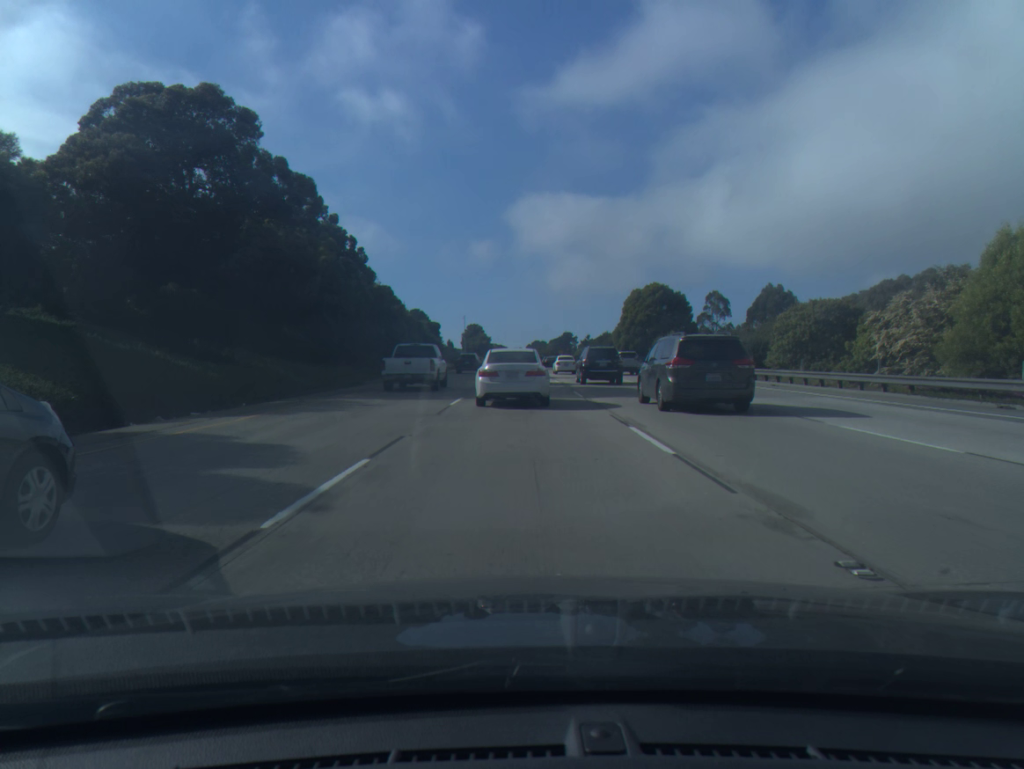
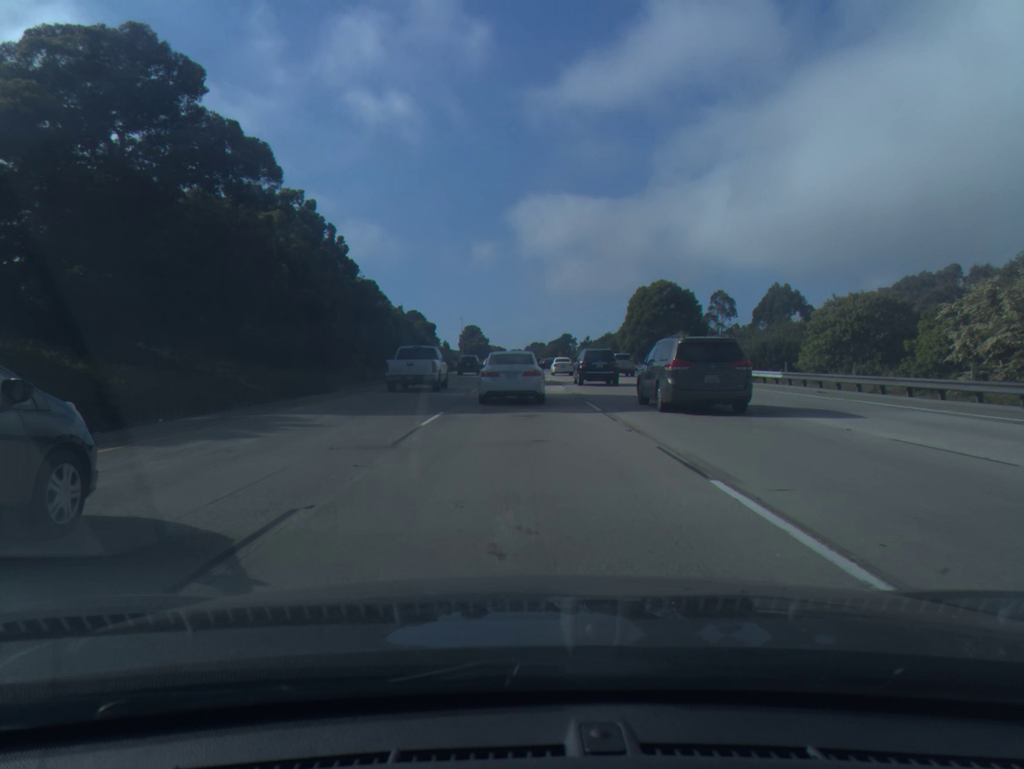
(0.0, +5.8) m; 0°
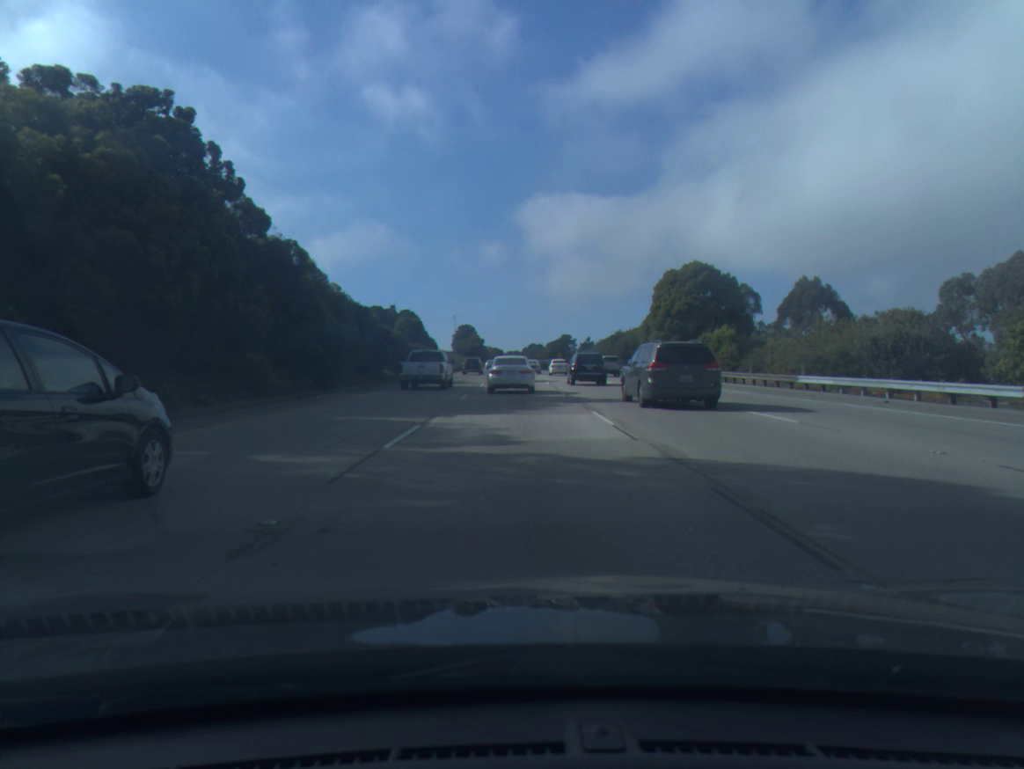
(0.0, +18.1) m; 0°
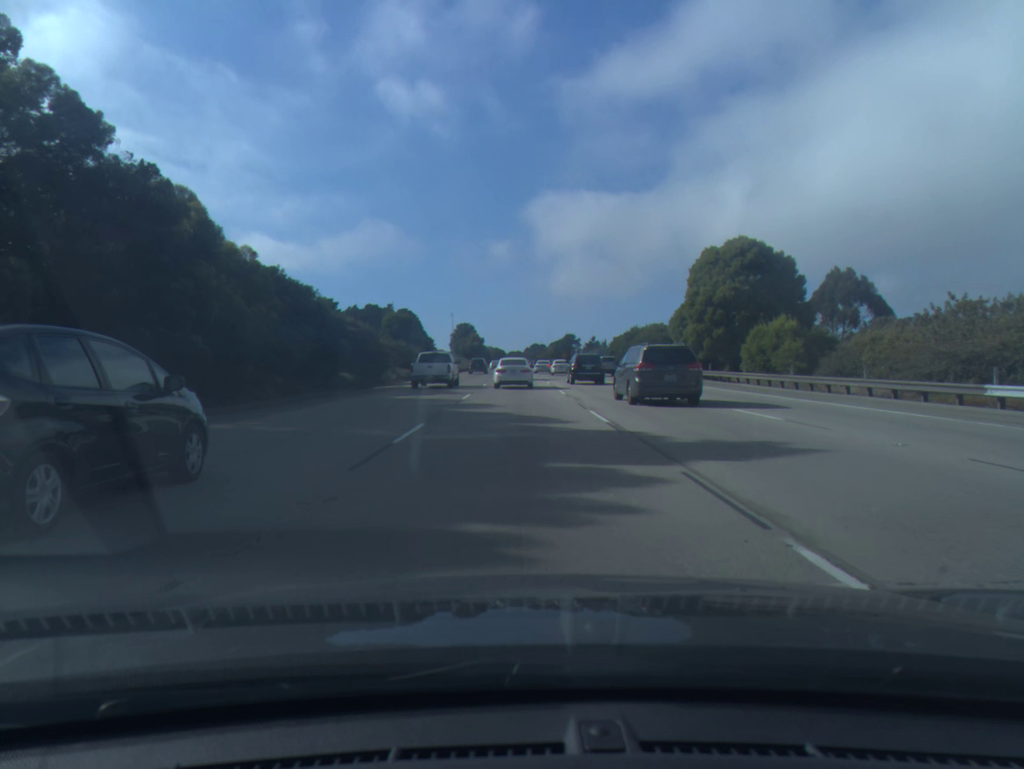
(0.0, +13.6) m; 0°
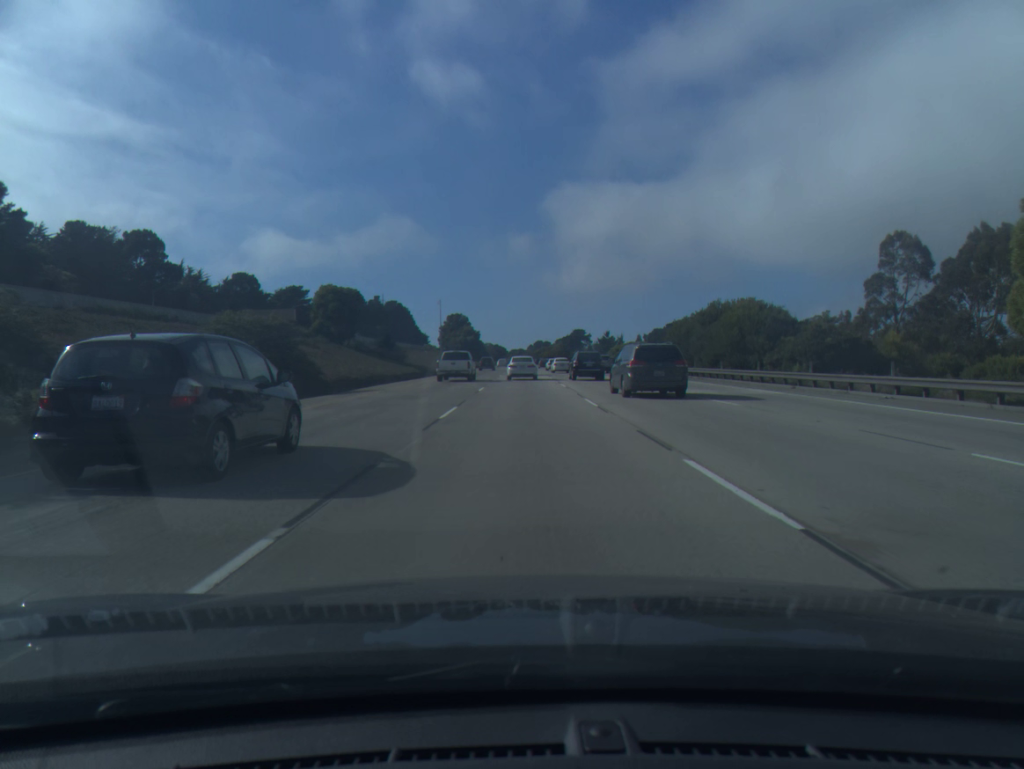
(-0.2, +39.3) m; 0°
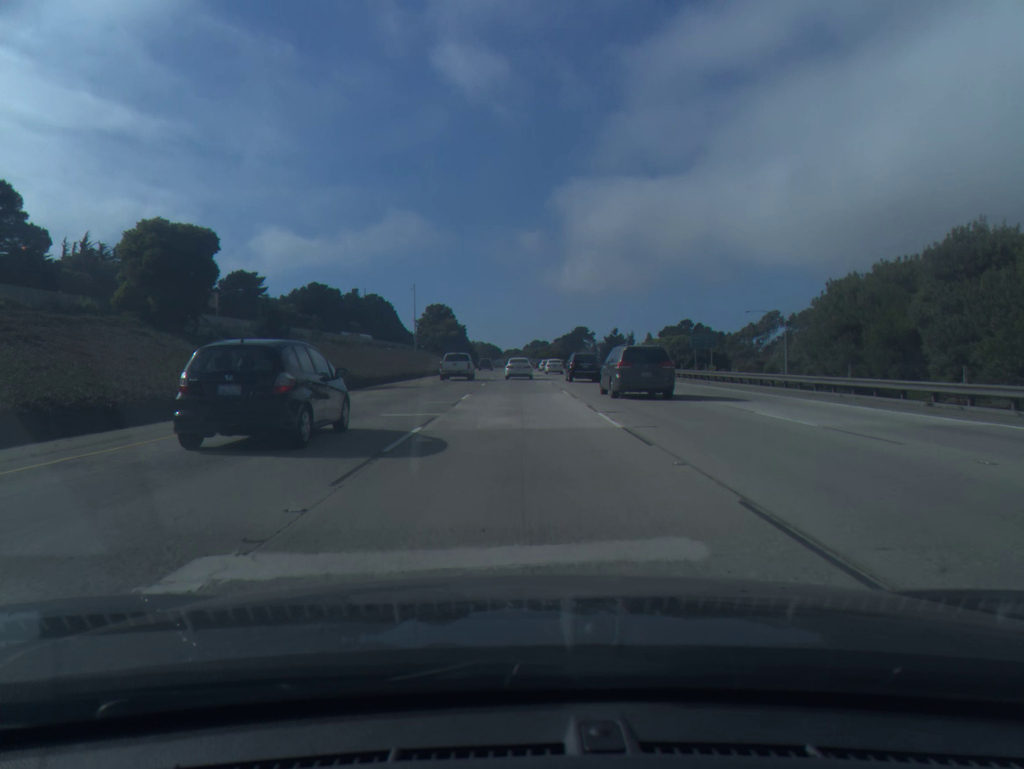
(+0.2, +35.2) m; 0°
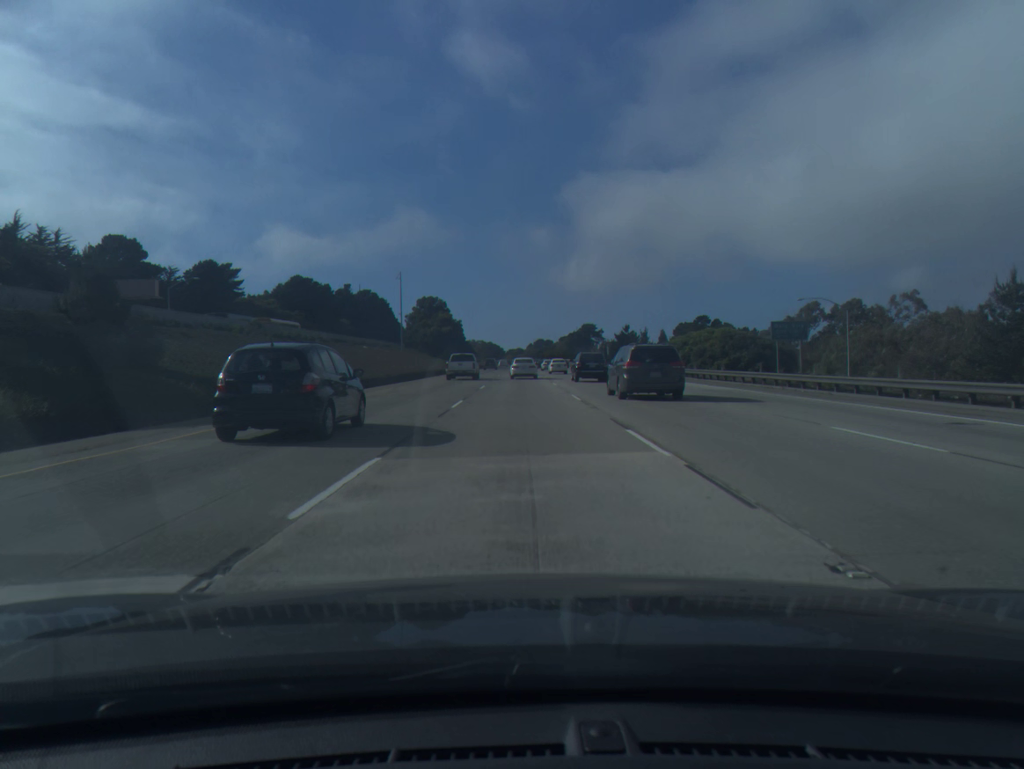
(0.0, +18.9) m; 0°
